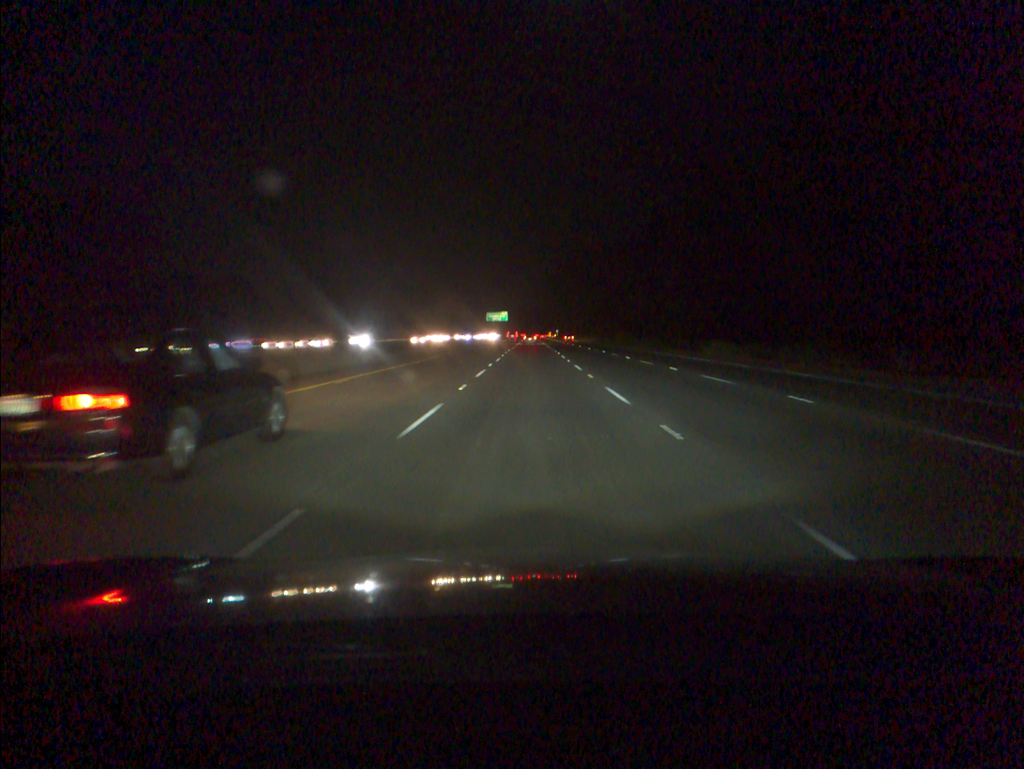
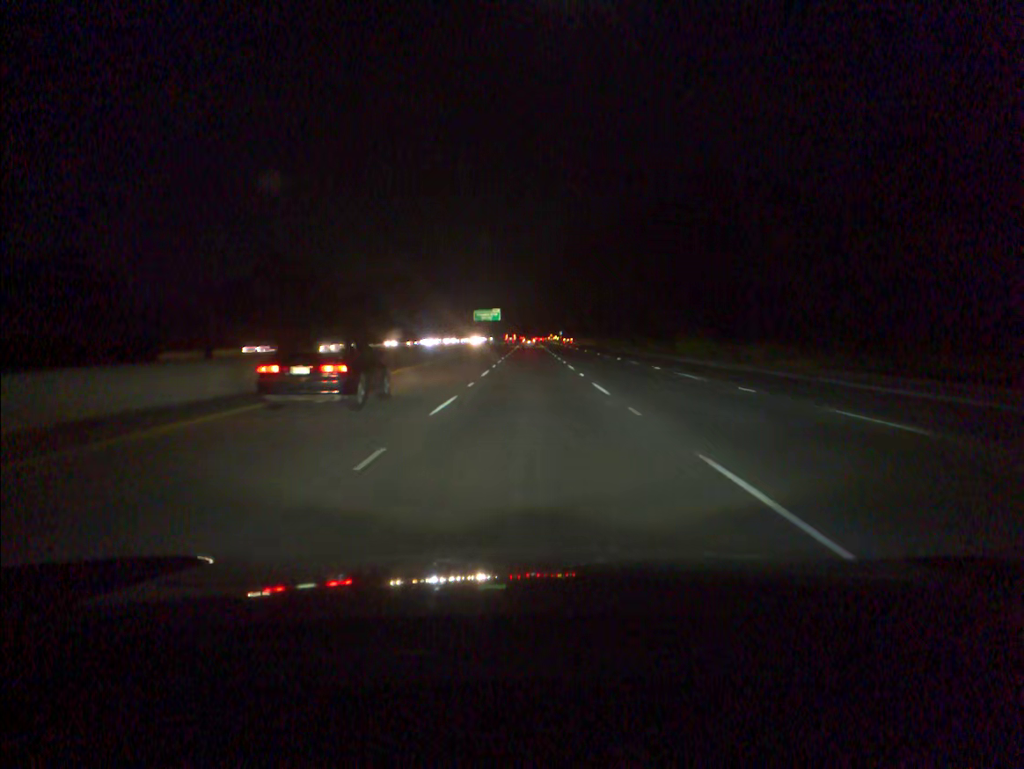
(+0.1, +55.0) m; 0°
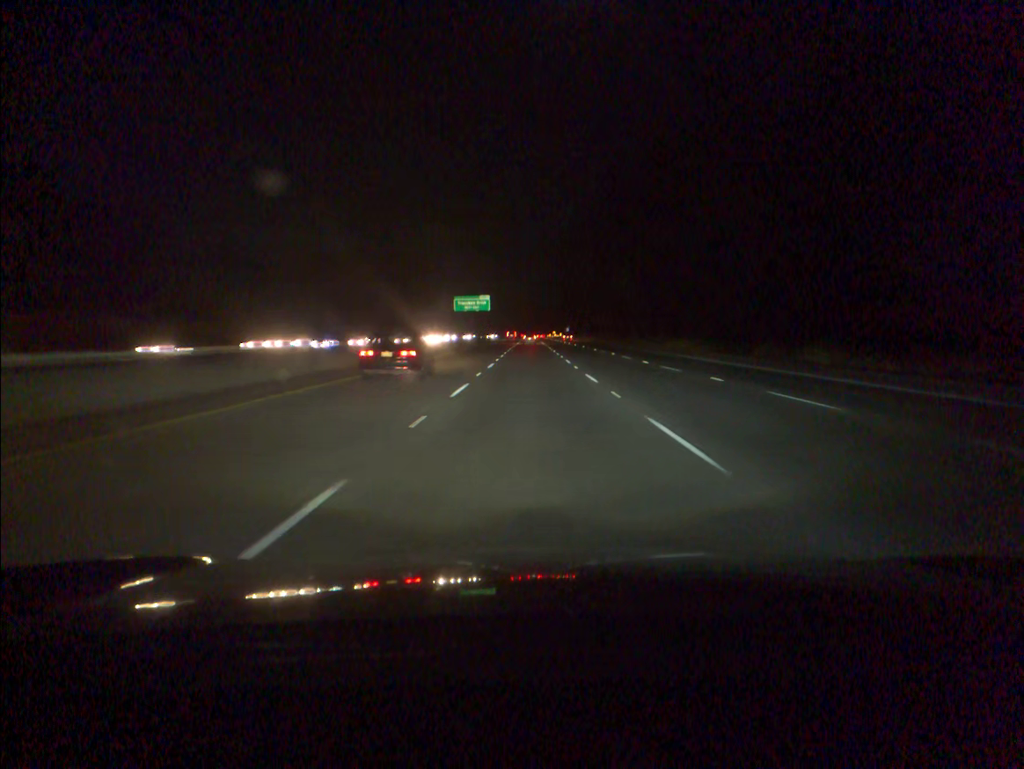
(-0.1, +54.9) m; 0°
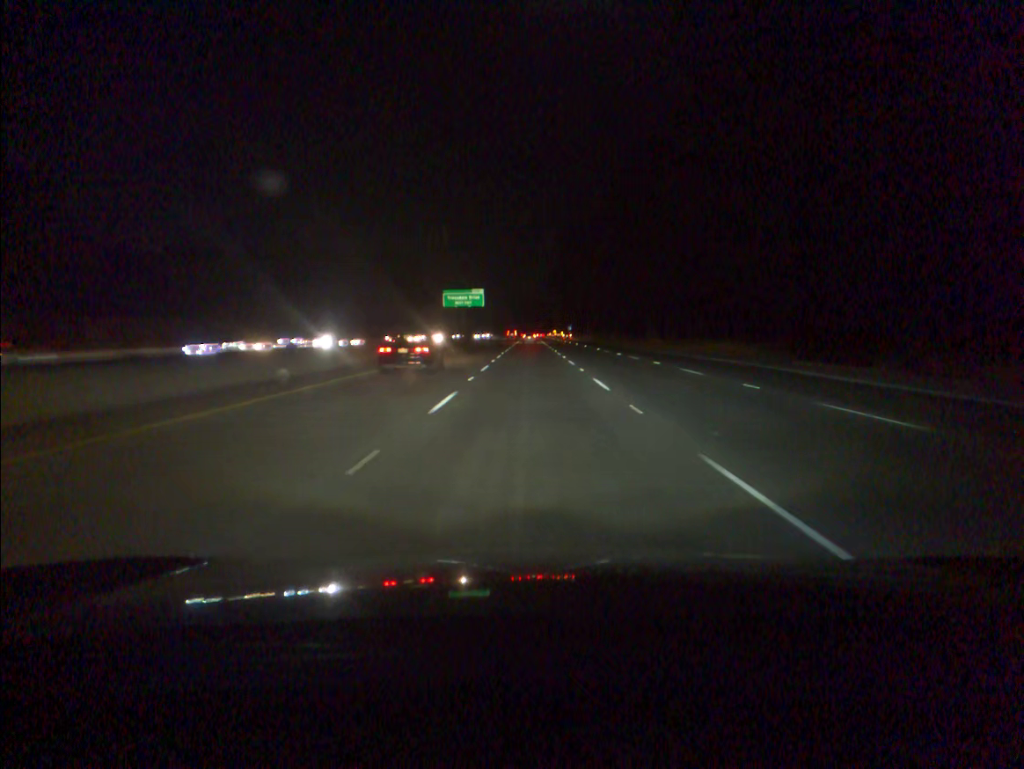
(0.0, +18.3) m; 0°
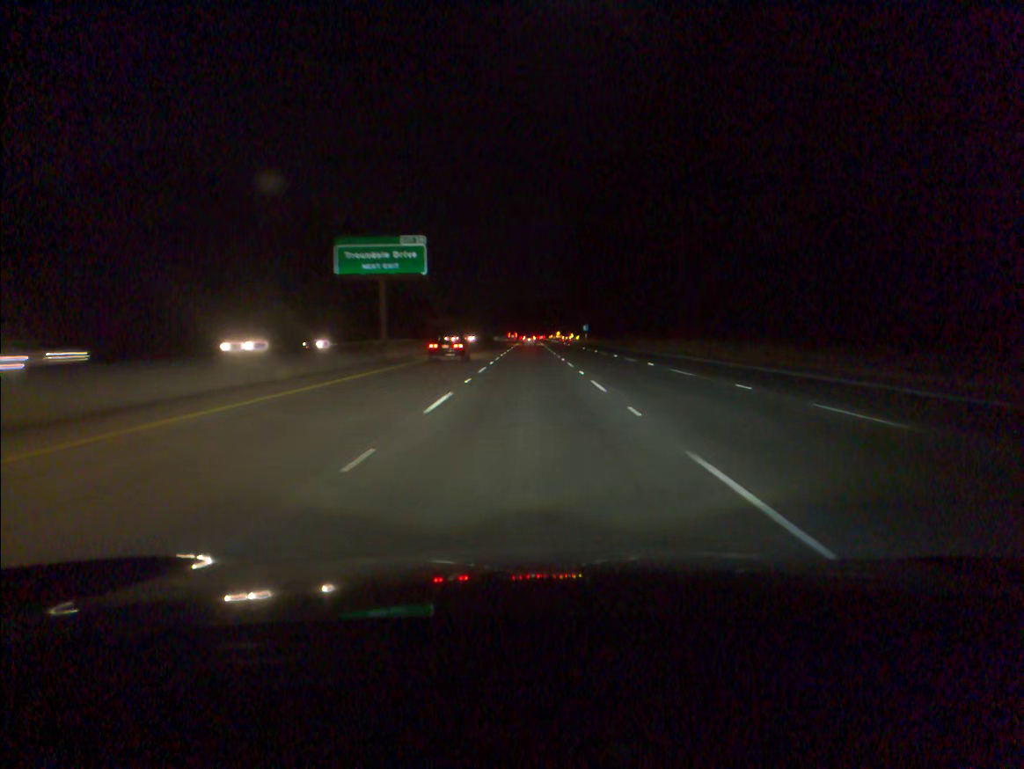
(-0.1, +72.8) m; 0°
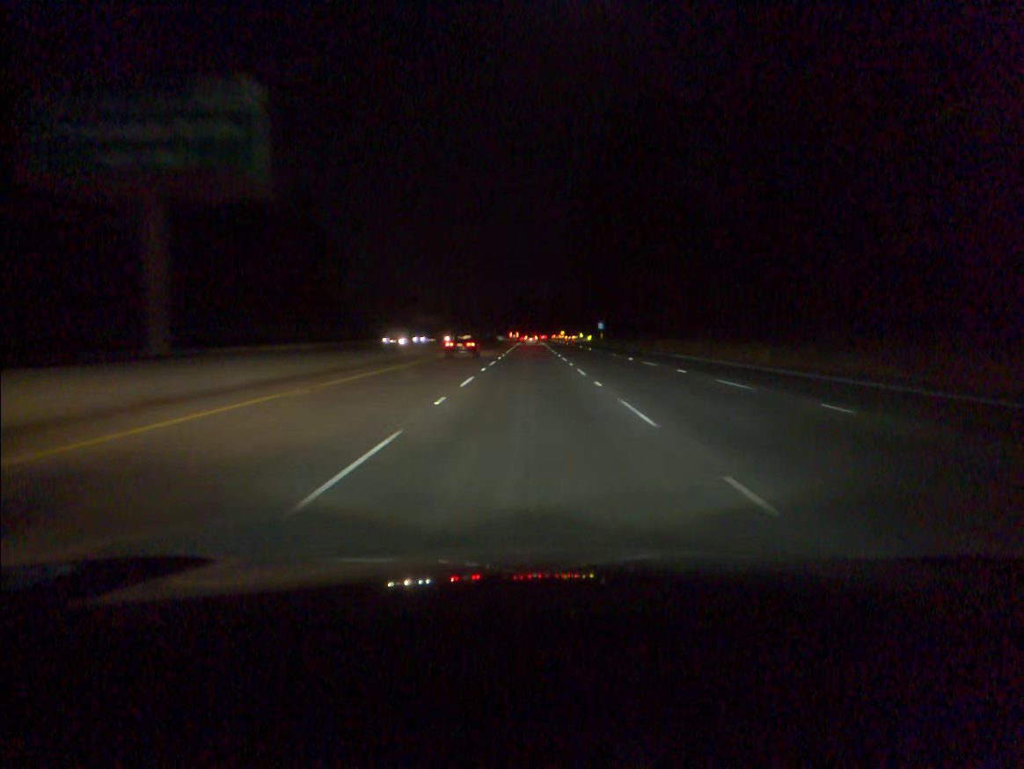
(0.0, +36.3) m; 0°
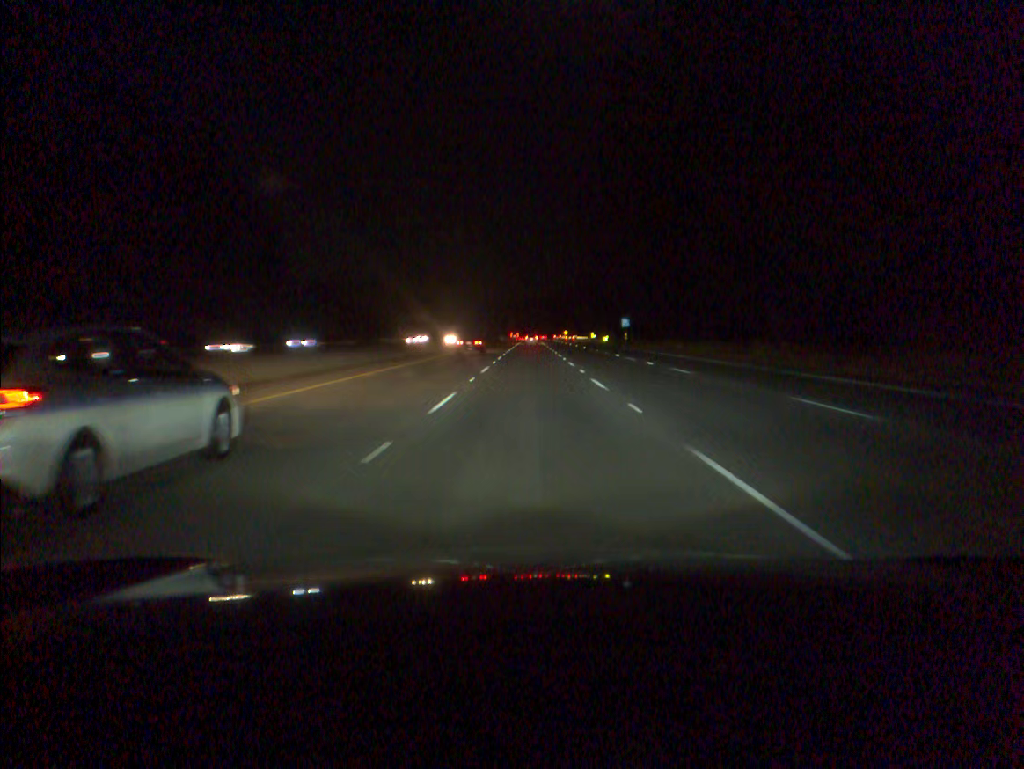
(0.0, +36.3) m; 0°
